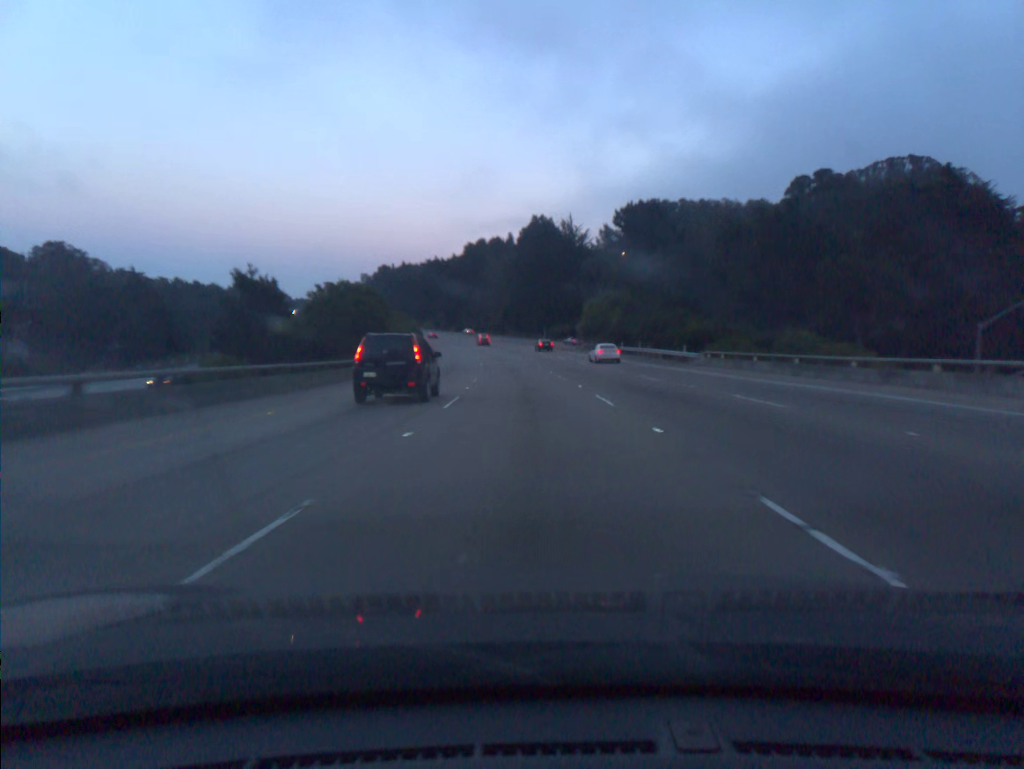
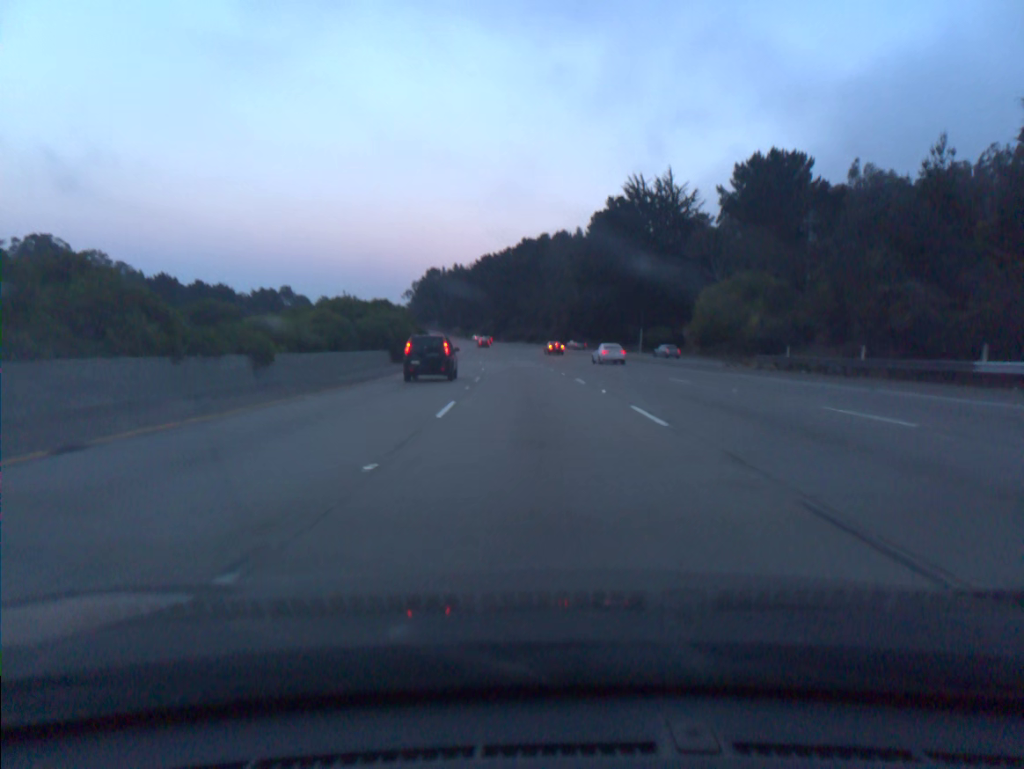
(-2.4, +55.2) m; -5°
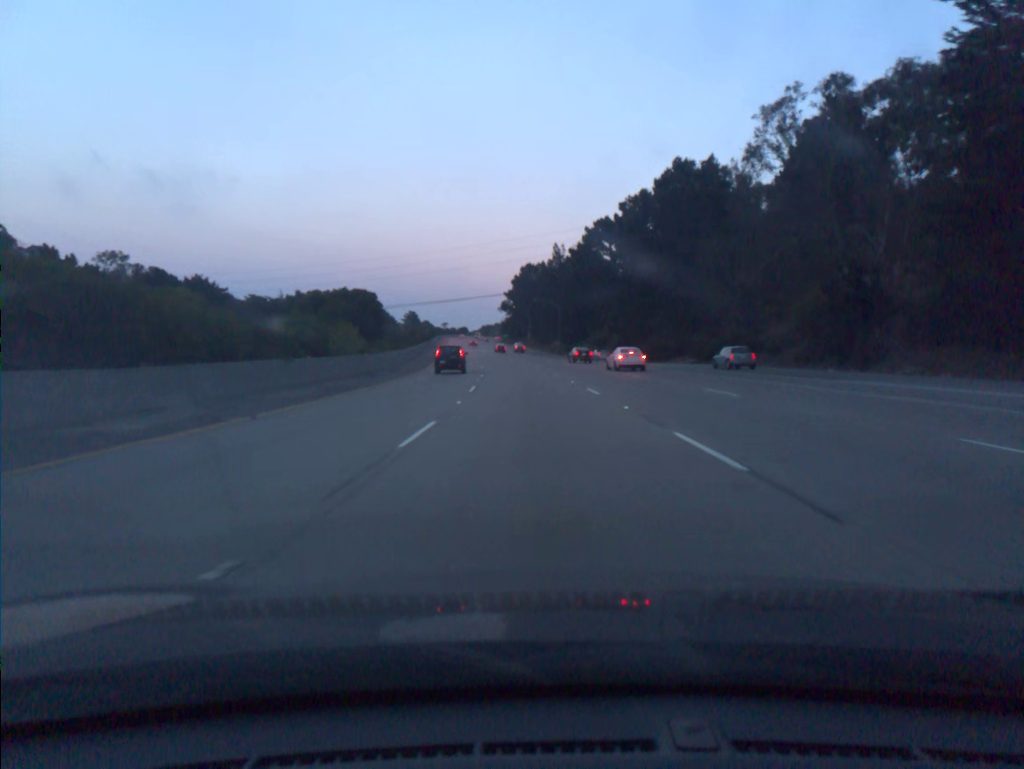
(-6.6, +90.9) m; -8°
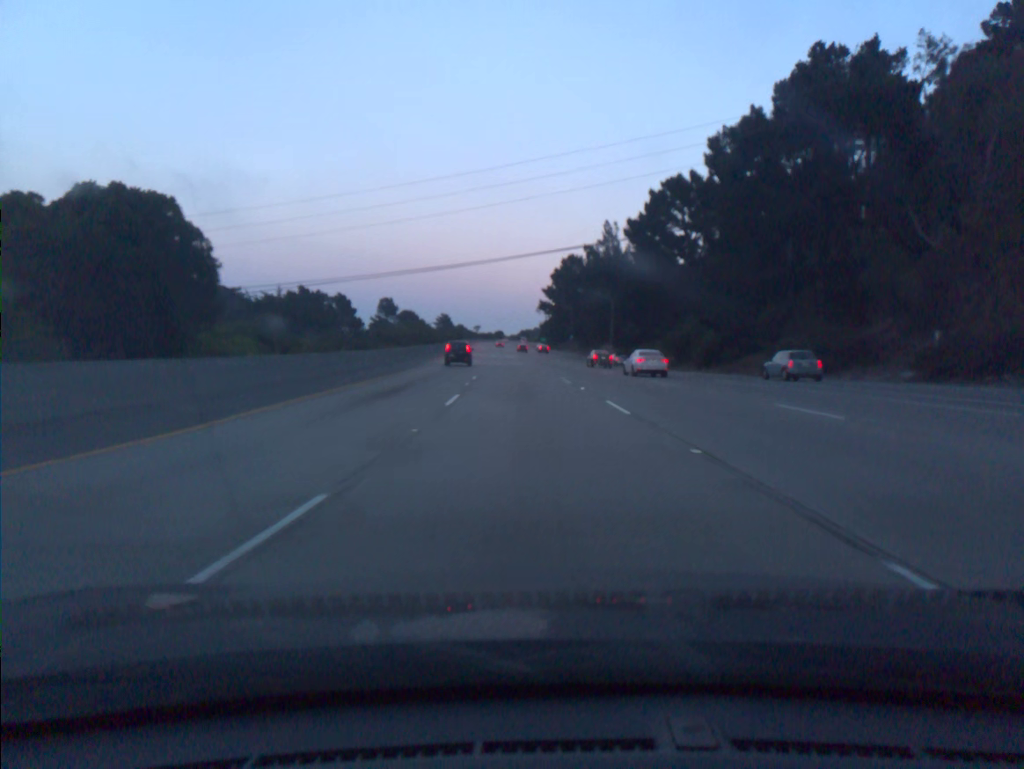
(-0.9, +36.3) m; -3°
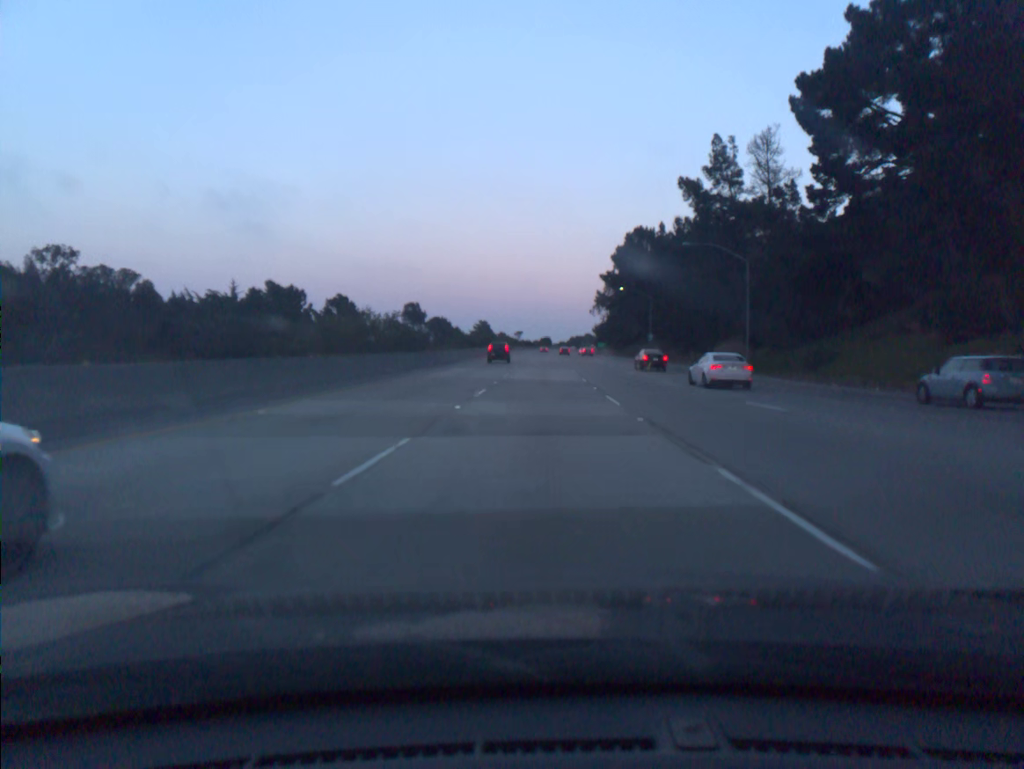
(-2.0, +54.3) m; -4°
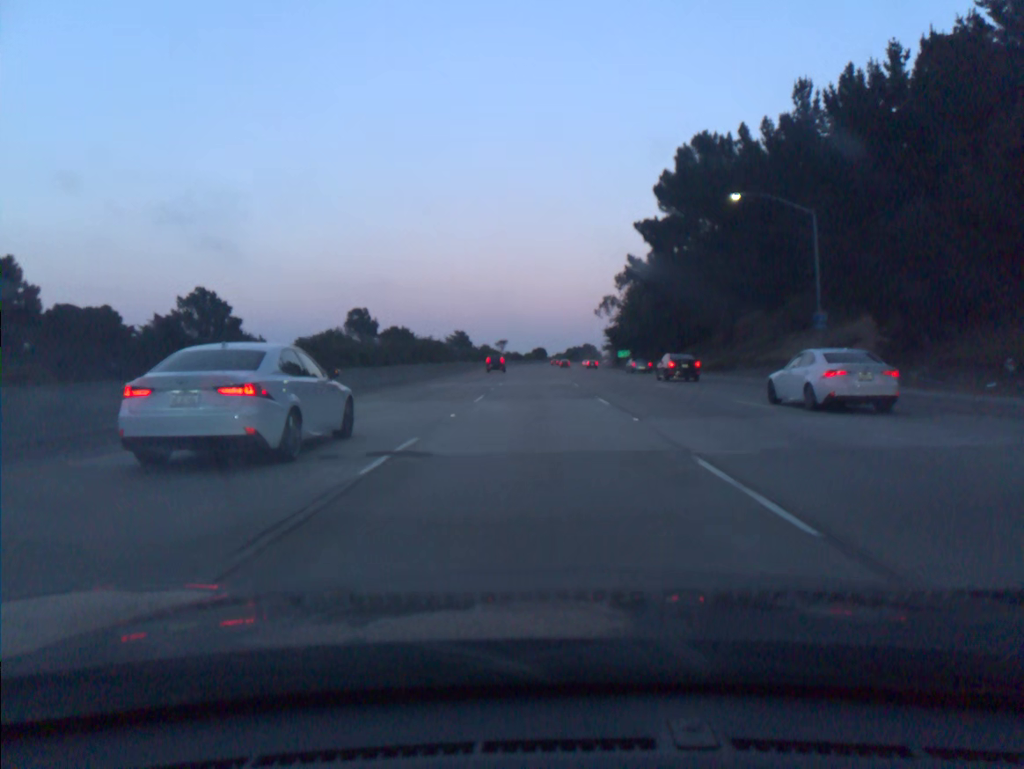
(+0.3, +72.2) m; +1°
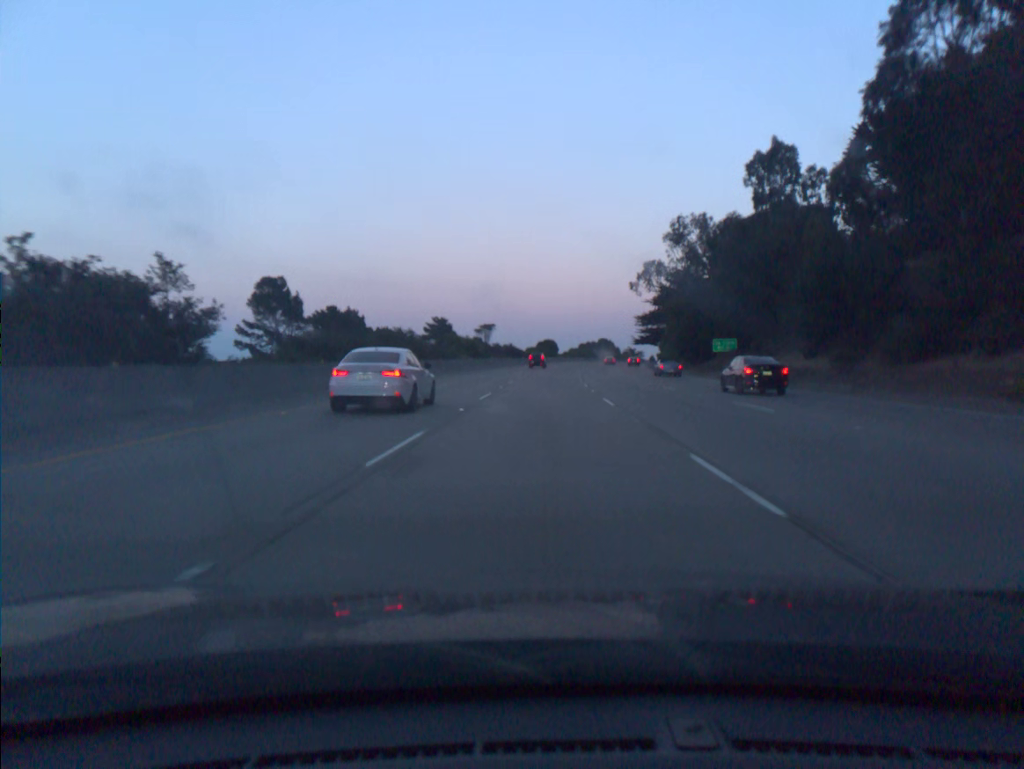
(-0.4, +72.4) m; -1°
